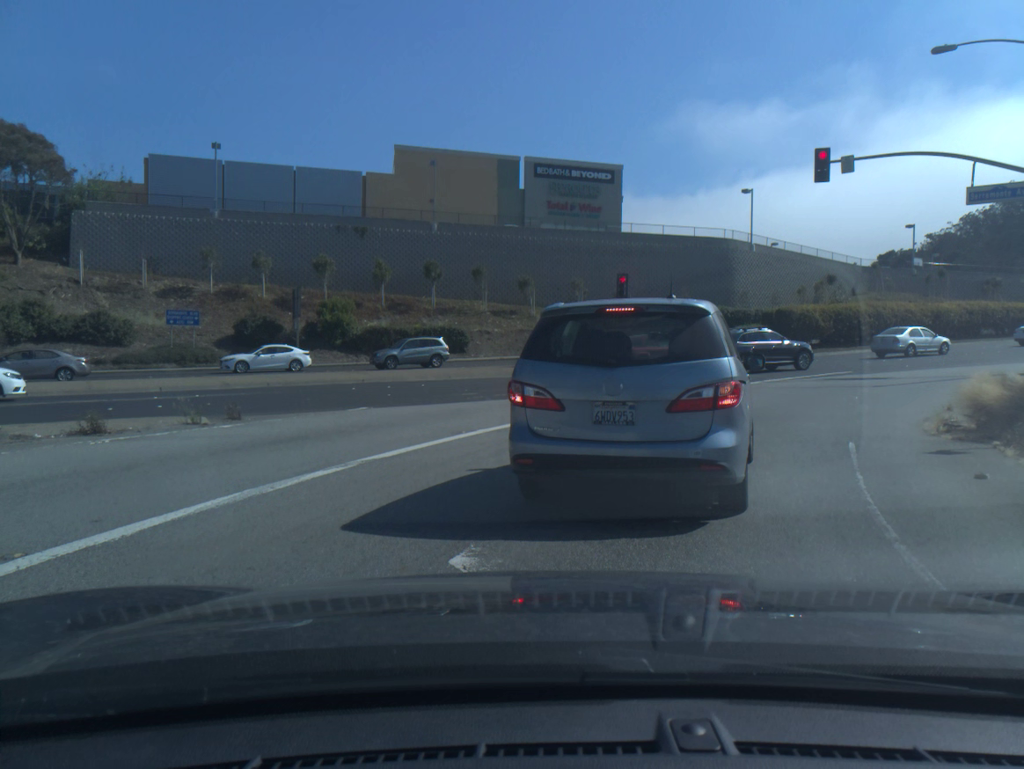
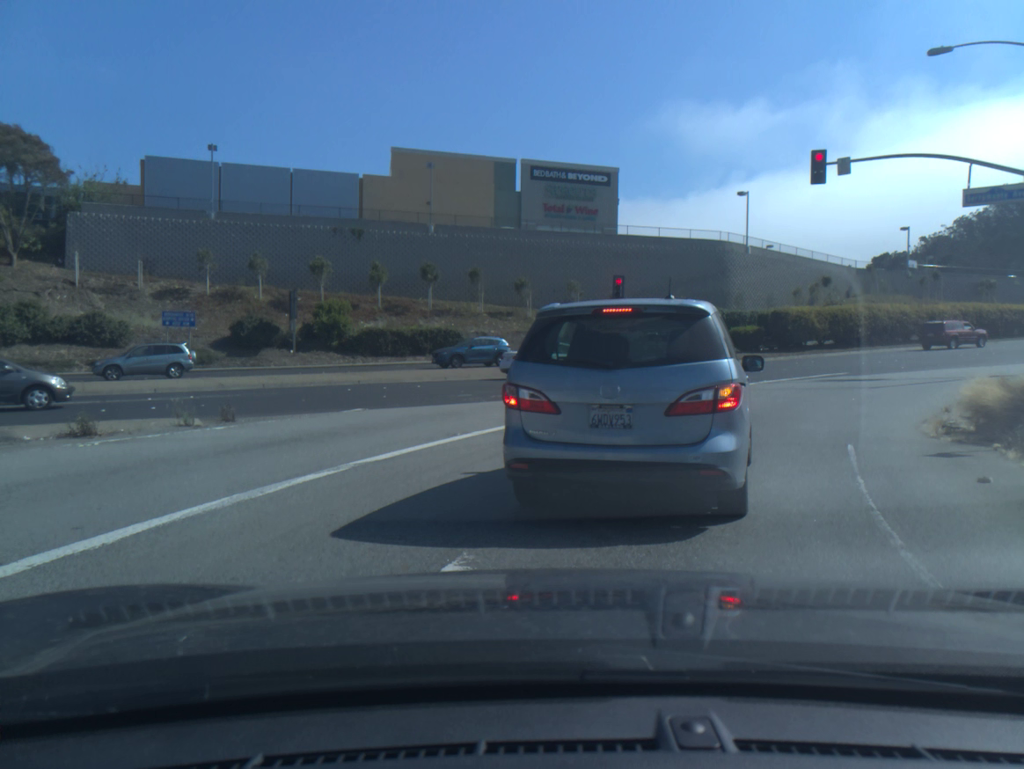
(0.0, +0.2) m; 0°
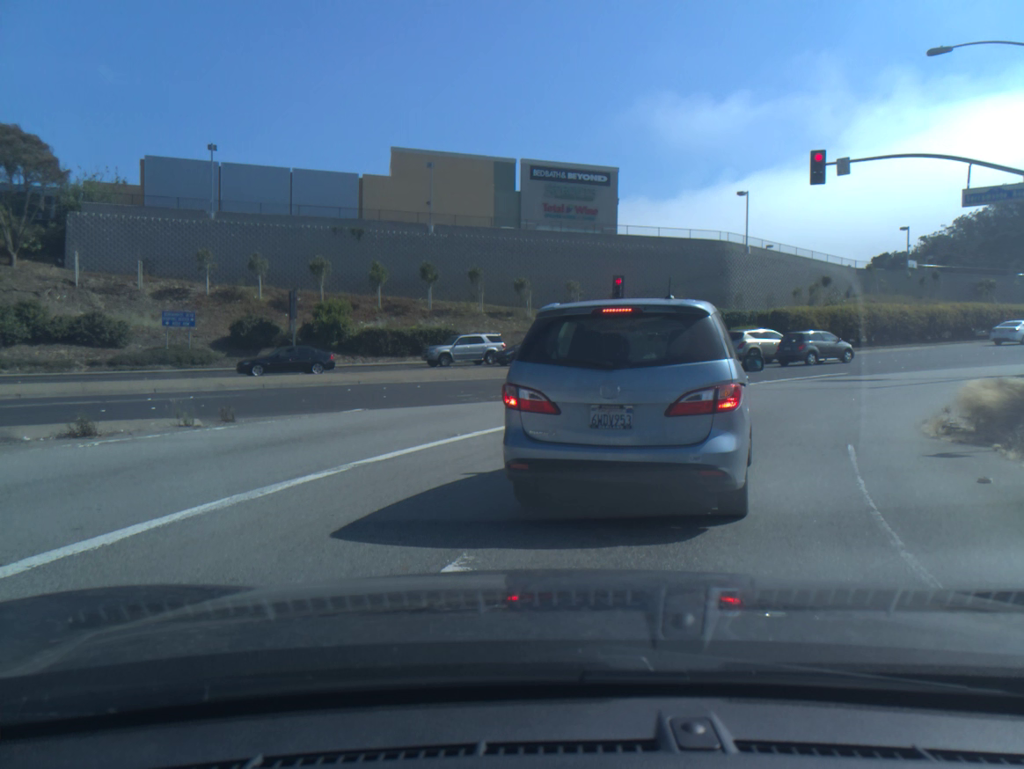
(0.0, 0.0) m; 0°
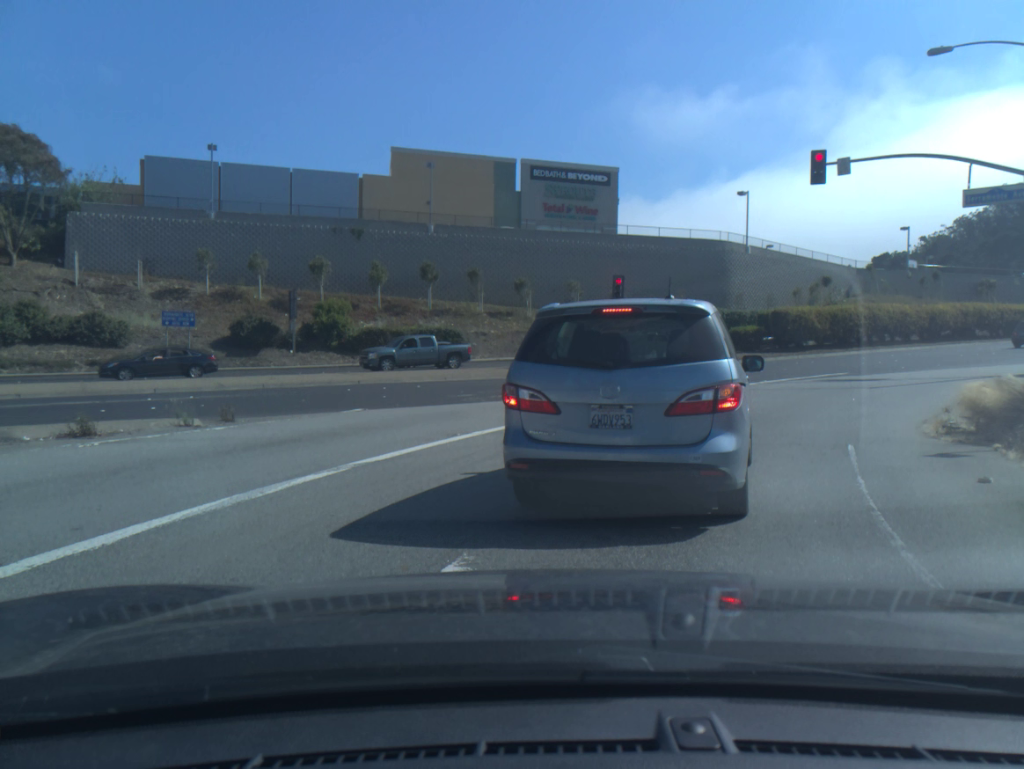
(0.0, 0.0) m; 0°
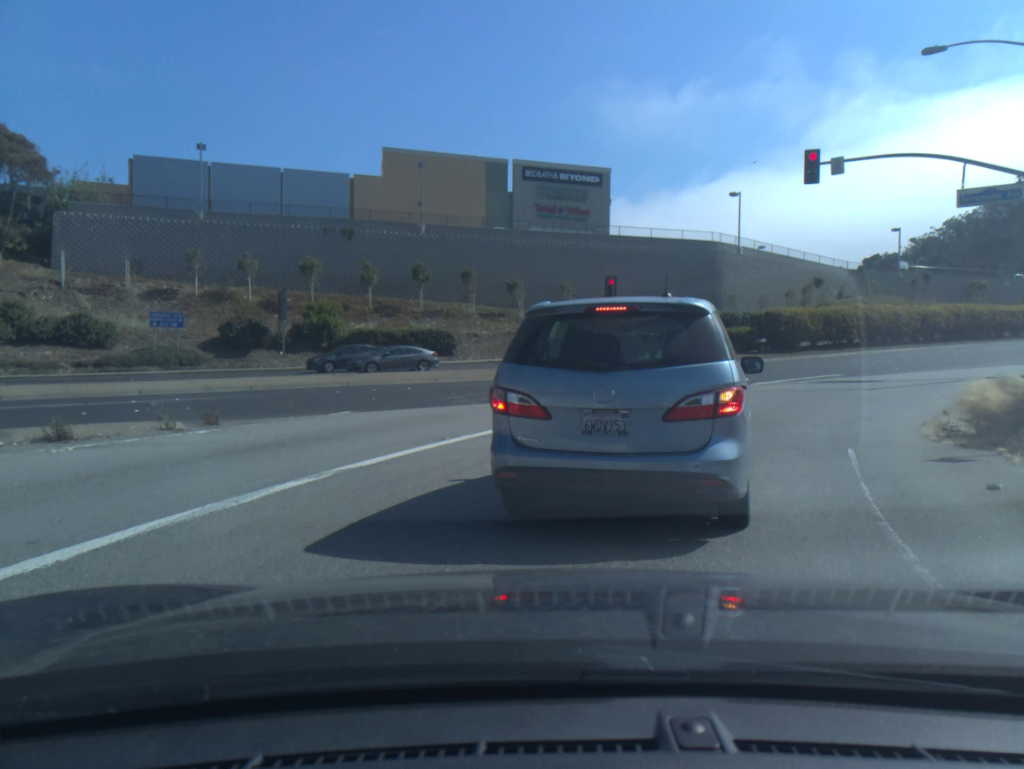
(0.0, +0.3) m; +1°
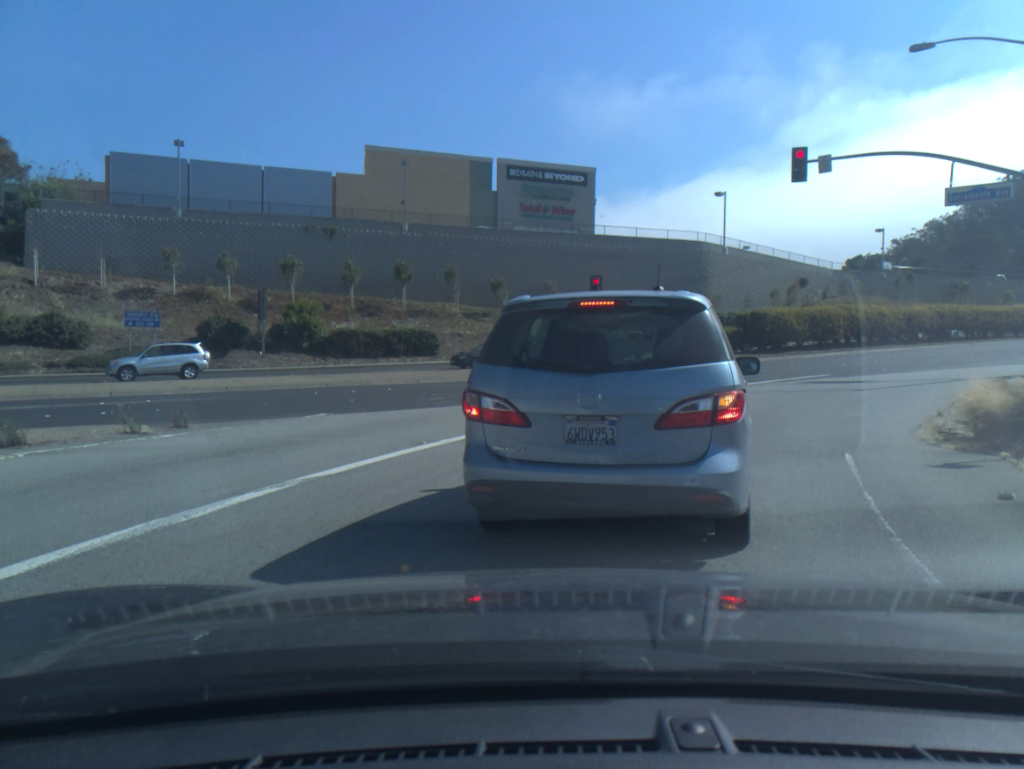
(0.0, +0.5) m; +1°
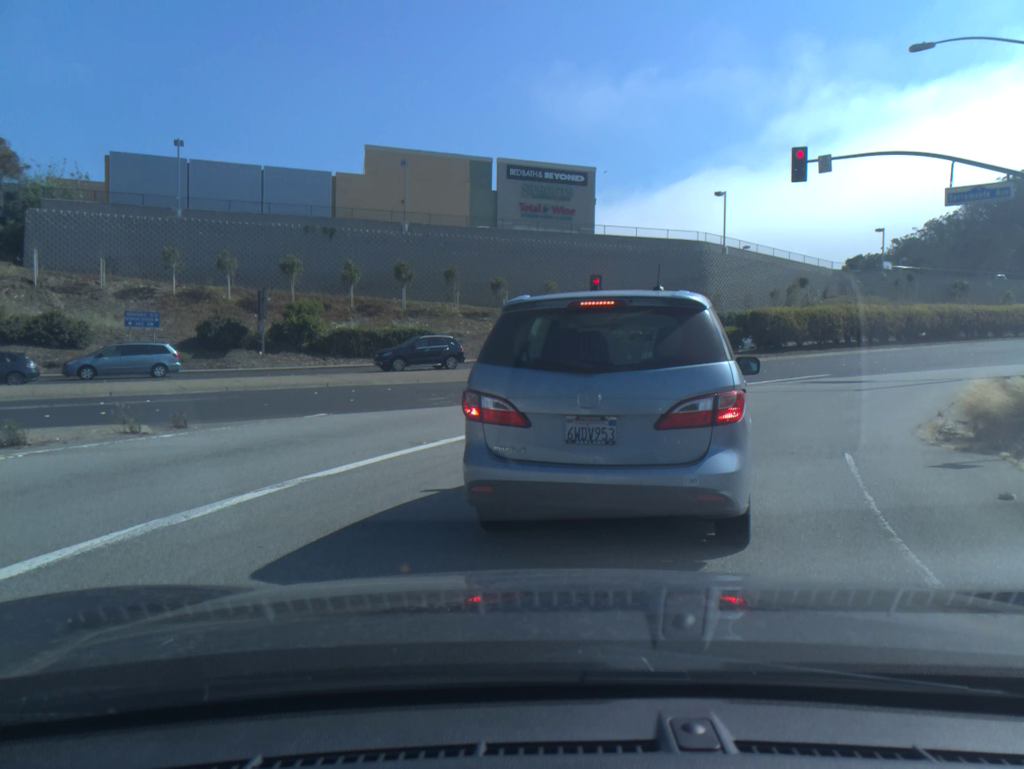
(0.0, 0.0) m; 0°
